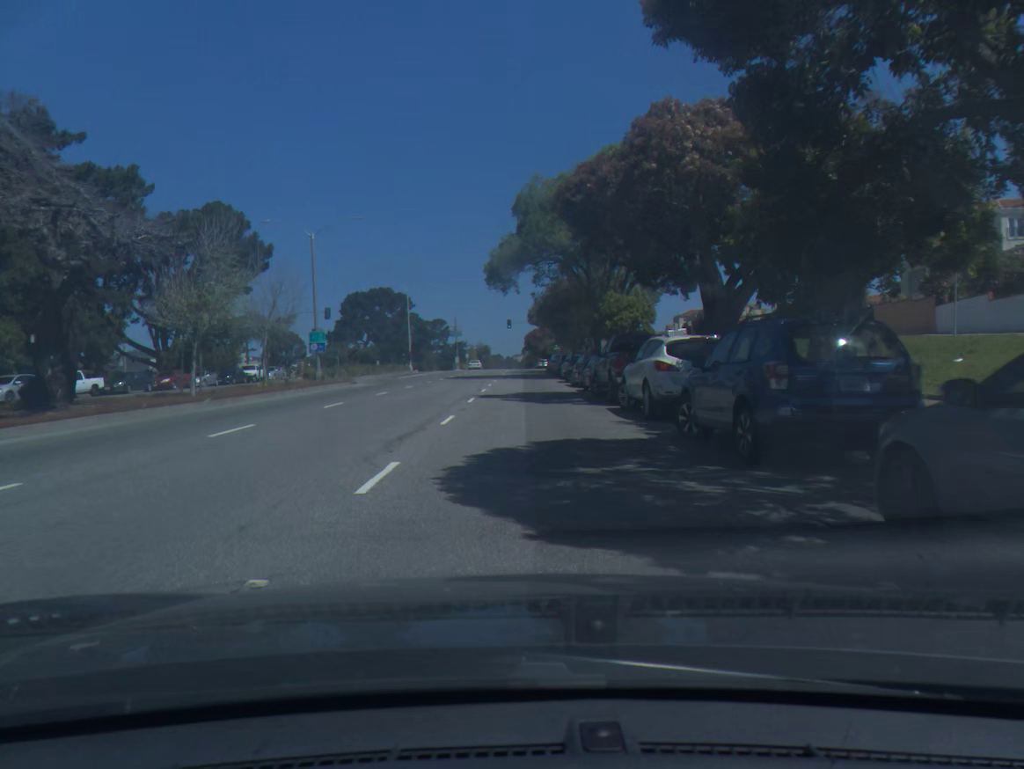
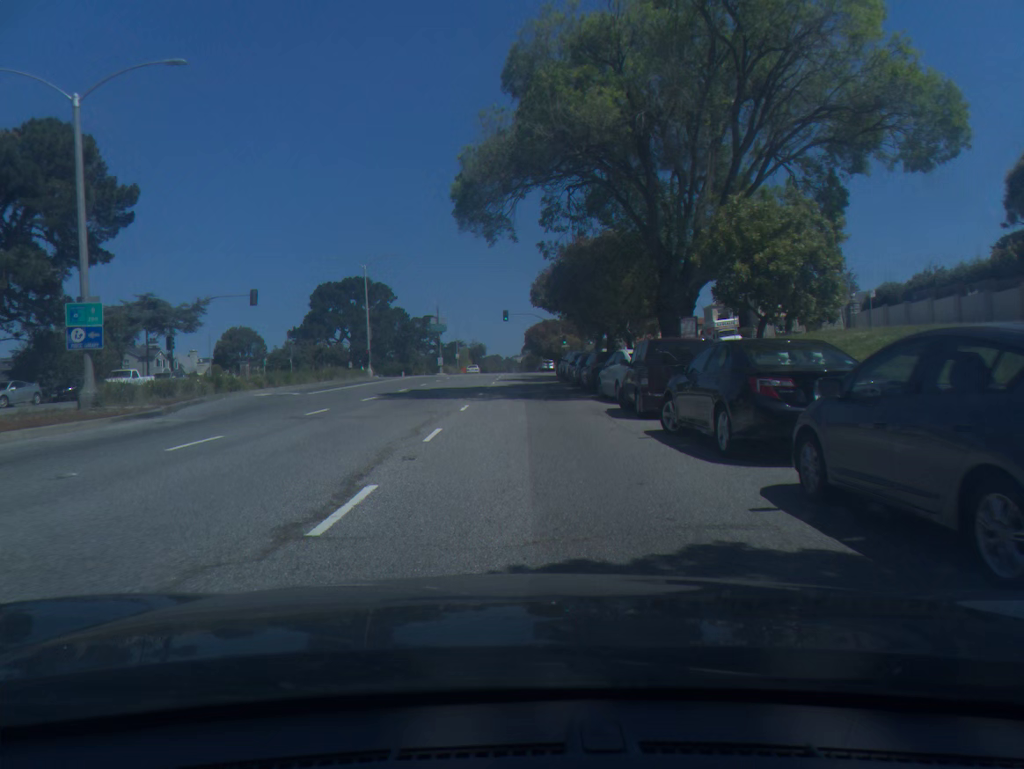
(0.0, +23.6) m; 0°
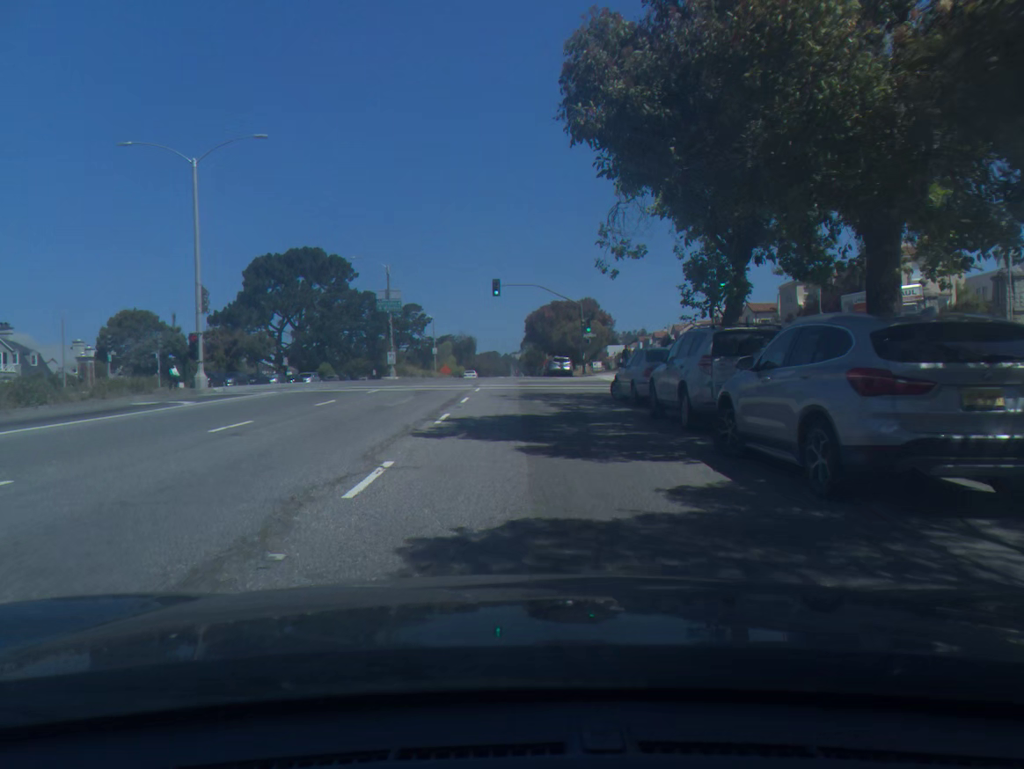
(0.0, +34.1) m; 0°
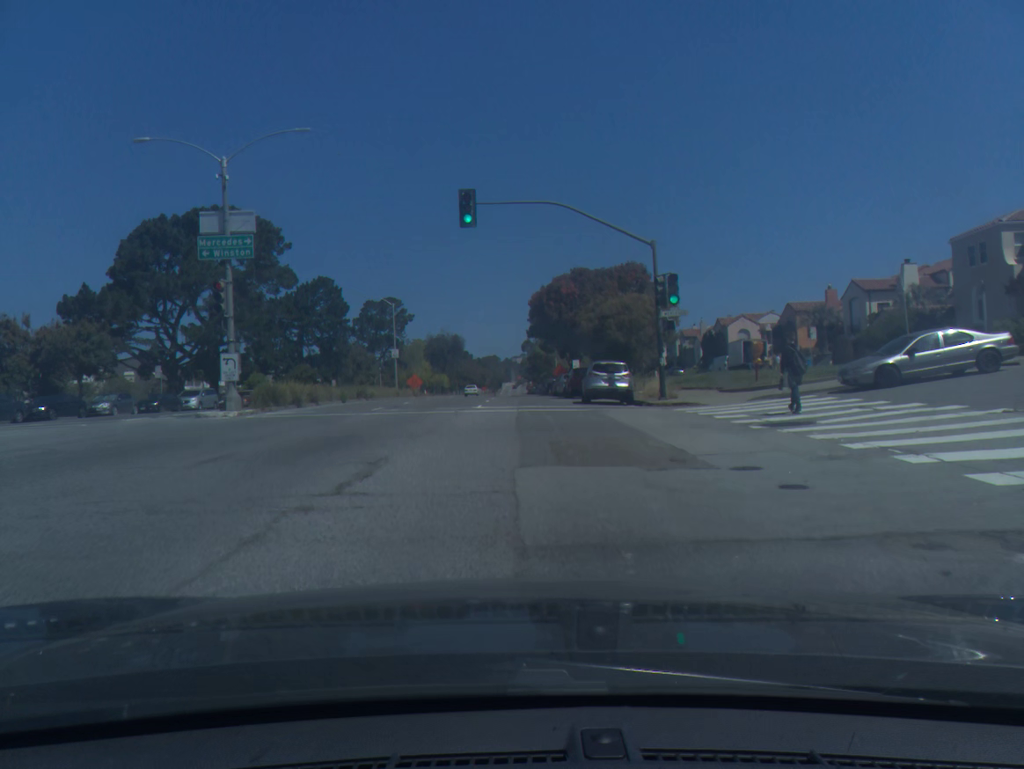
(0.0, +32.6) m; 0°
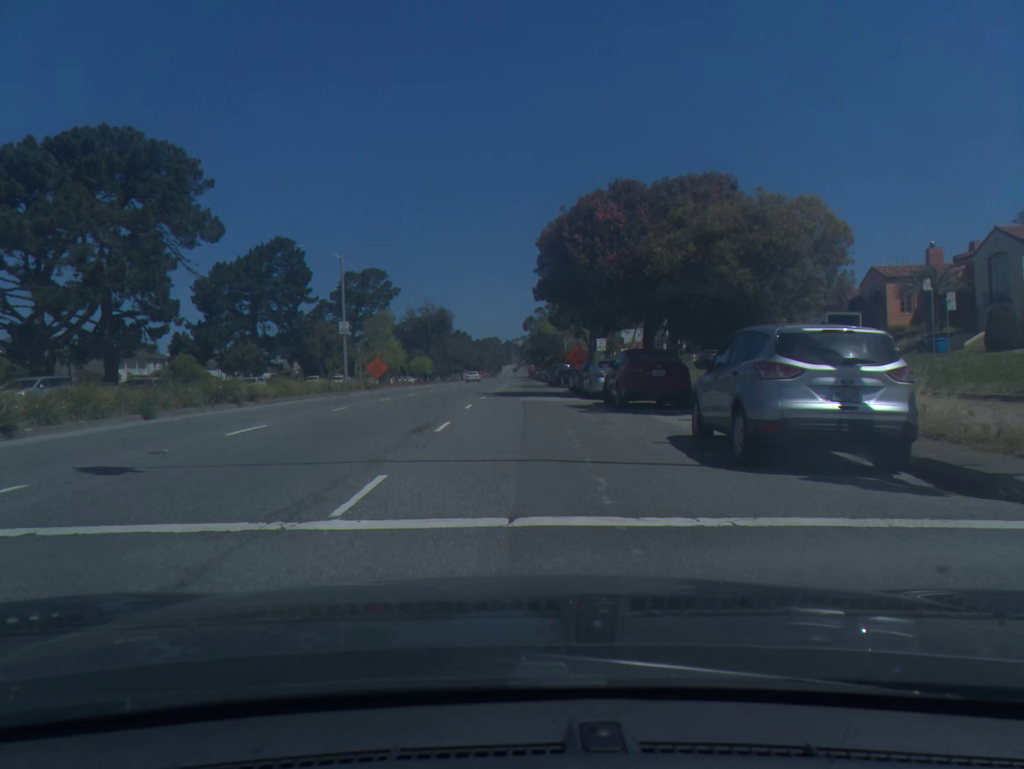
(-0.1, +20.9) m; 0°
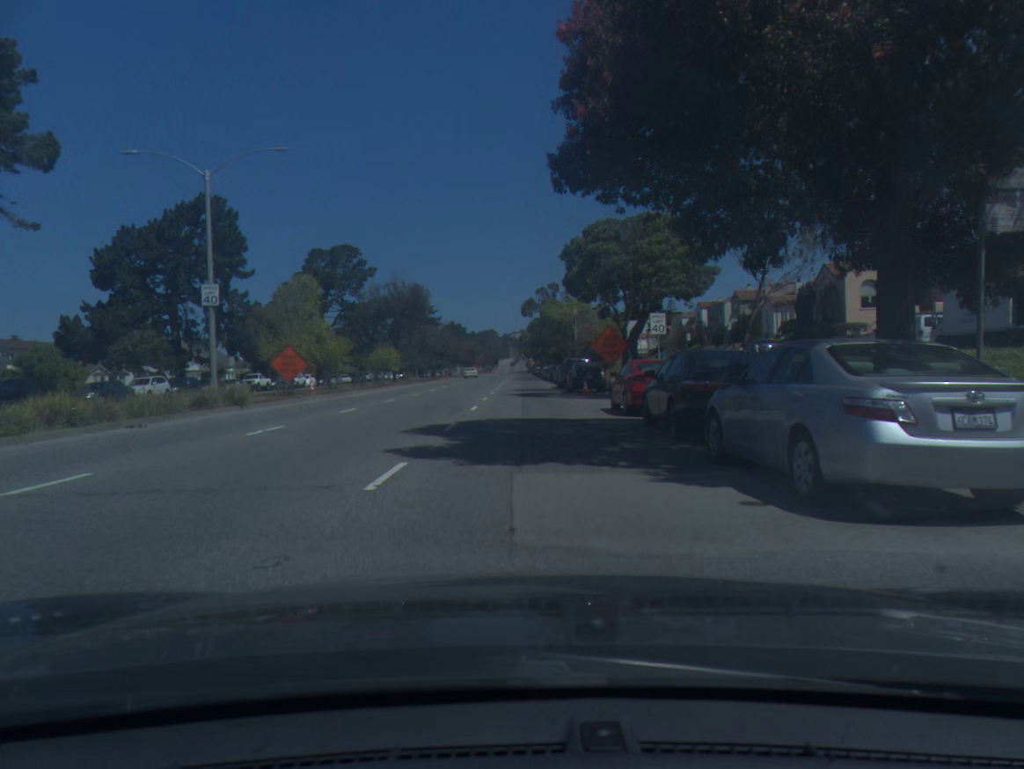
(0.0, +20.8) m; 0°
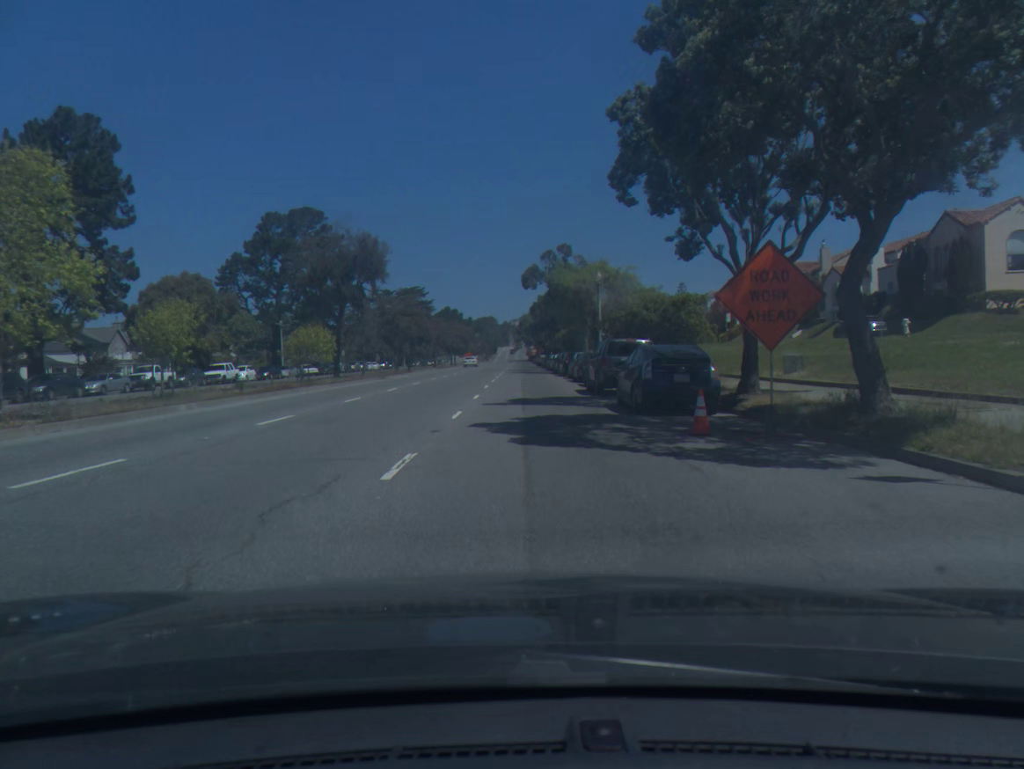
(0.0, +21.2) m; 0°
